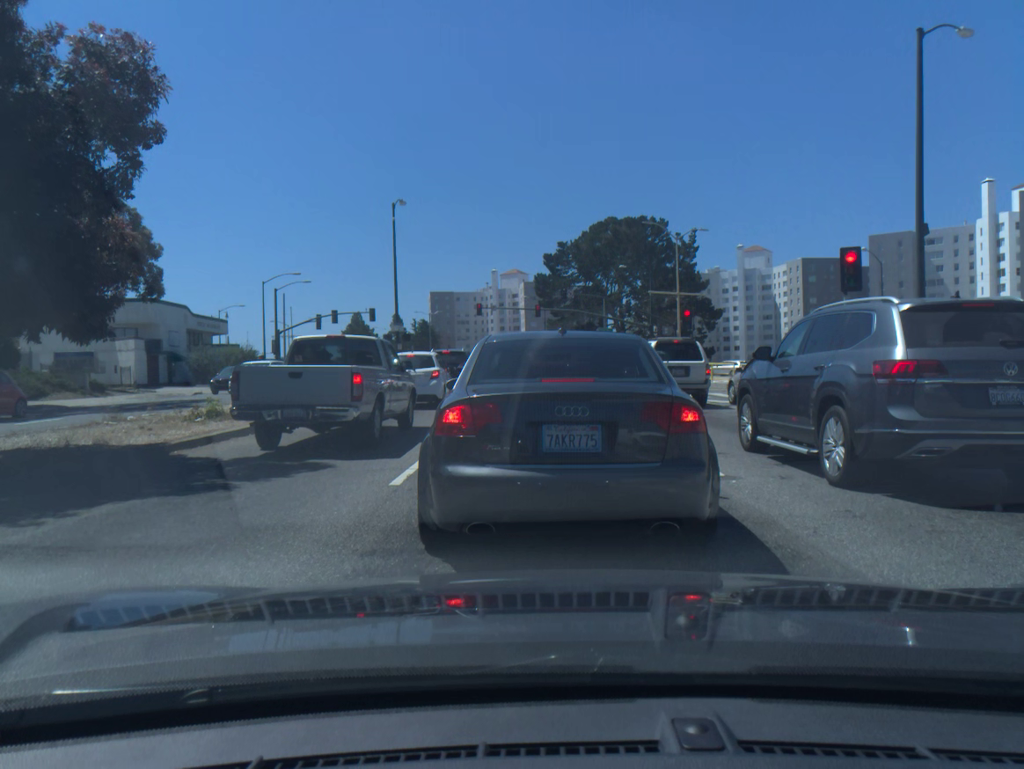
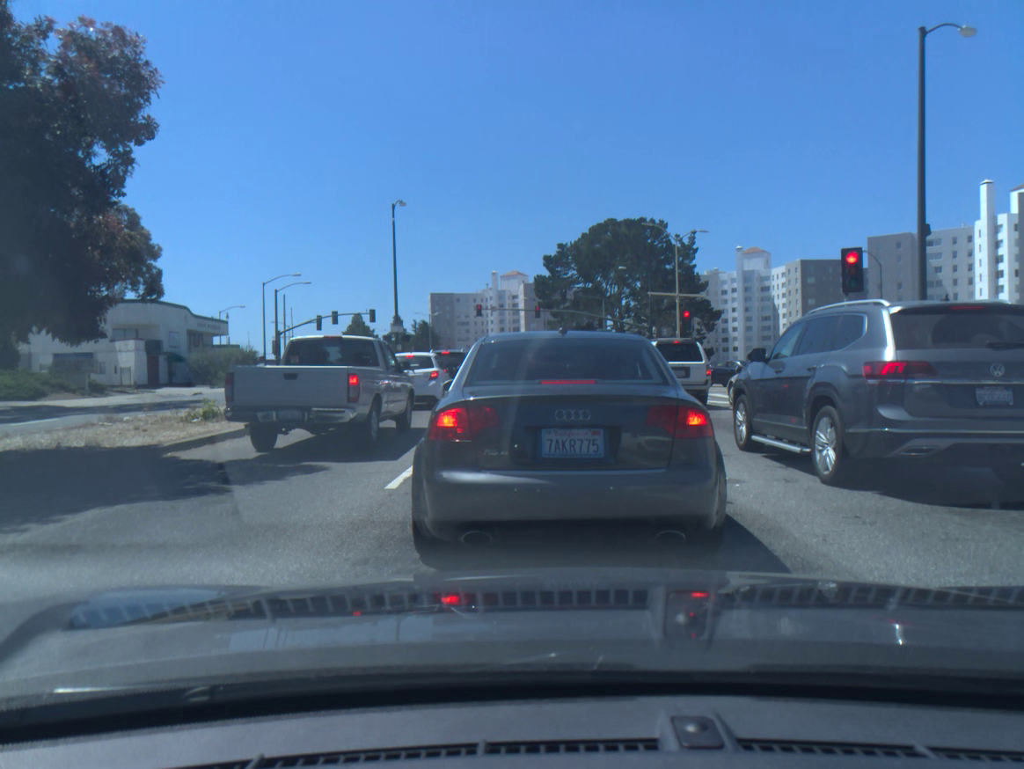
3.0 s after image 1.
(0.0, +0.3) m; 0°
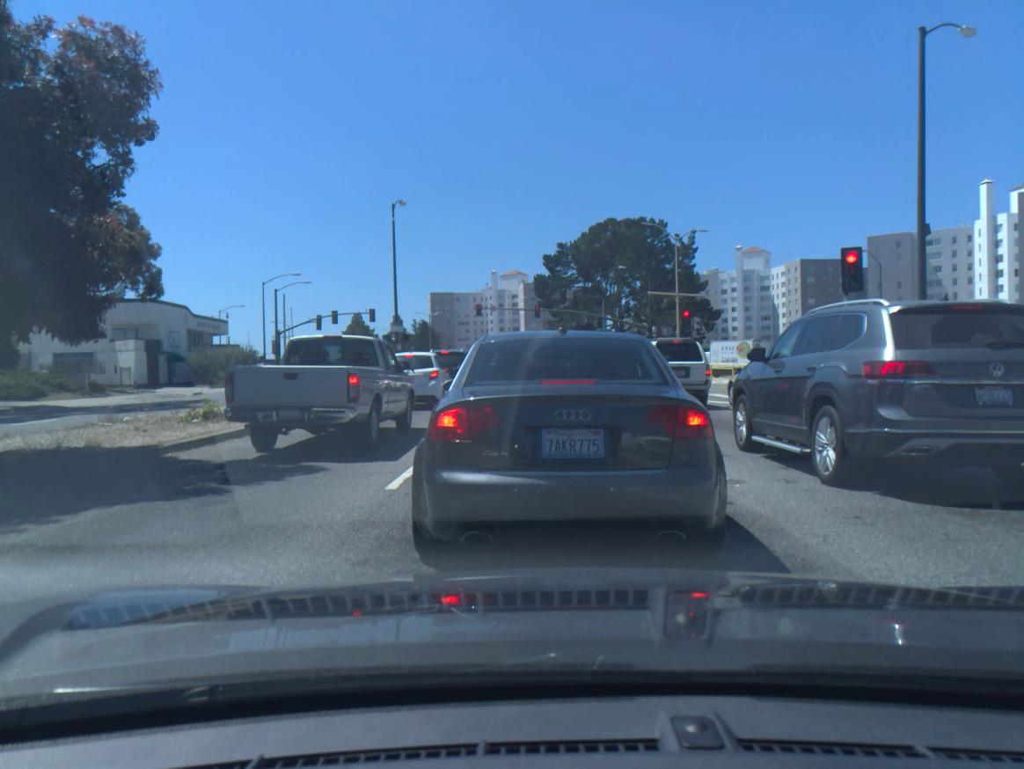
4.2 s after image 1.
(0.0, 0.0) m; 0°
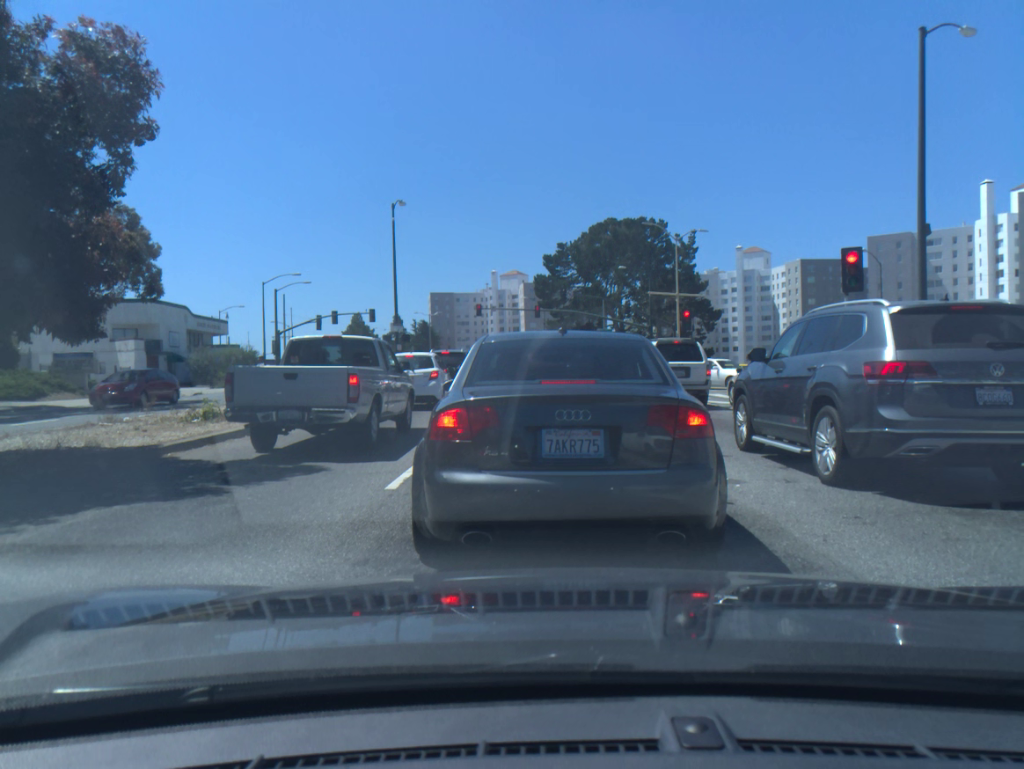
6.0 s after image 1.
(0.0, 0.0) m; 0°
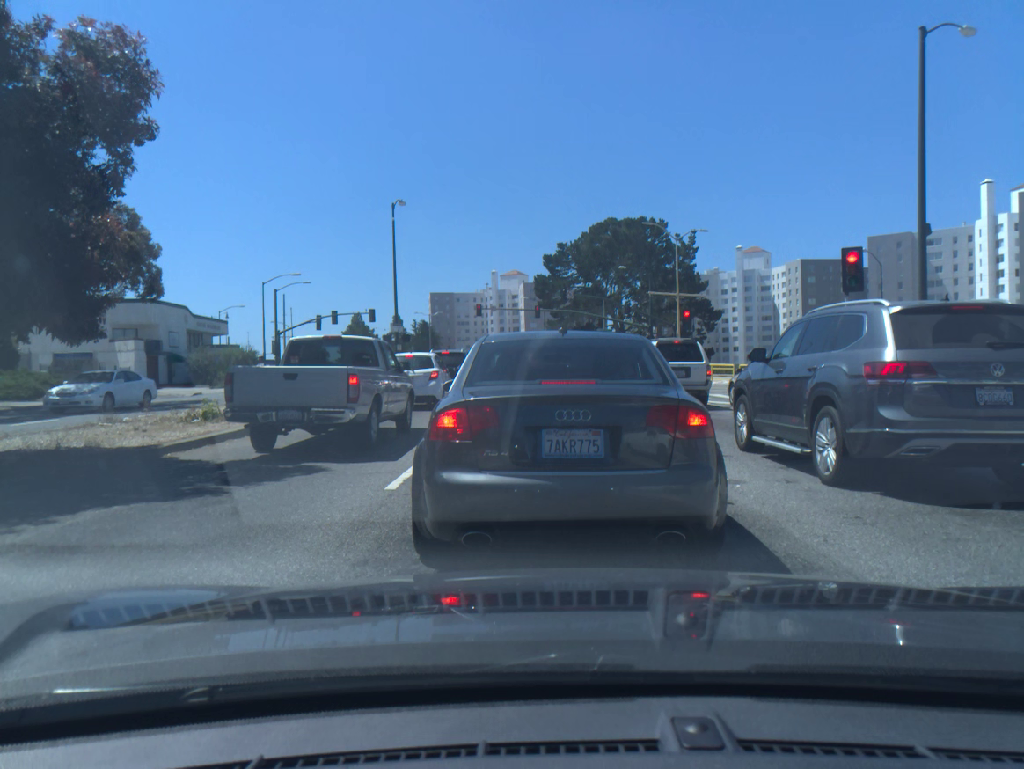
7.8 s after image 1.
(0.0, 0.0) m; 0°
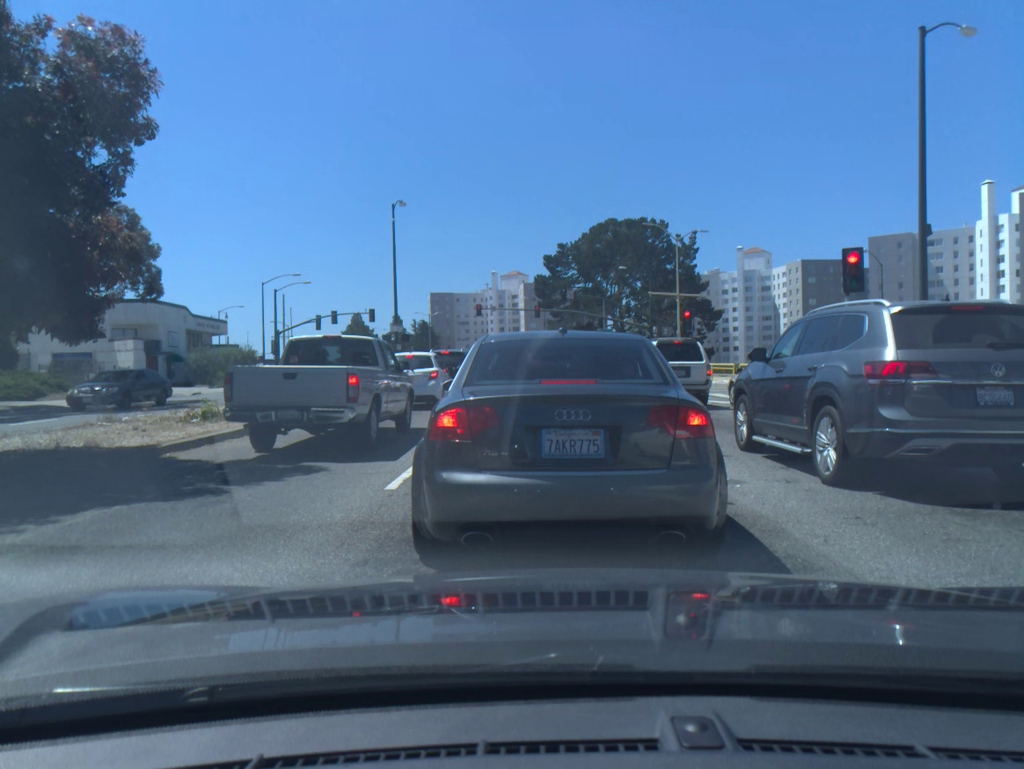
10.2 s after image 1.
(0.0, 0.0) m; 0°
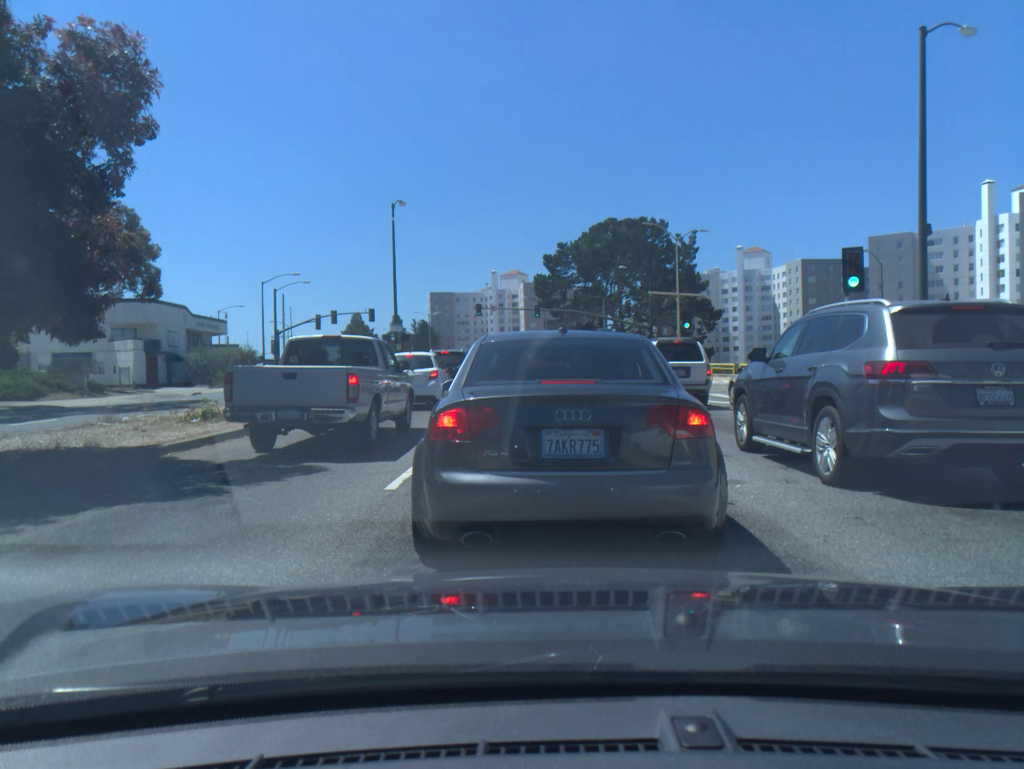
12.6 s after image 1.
(0.0, 0.0) m; 0°
